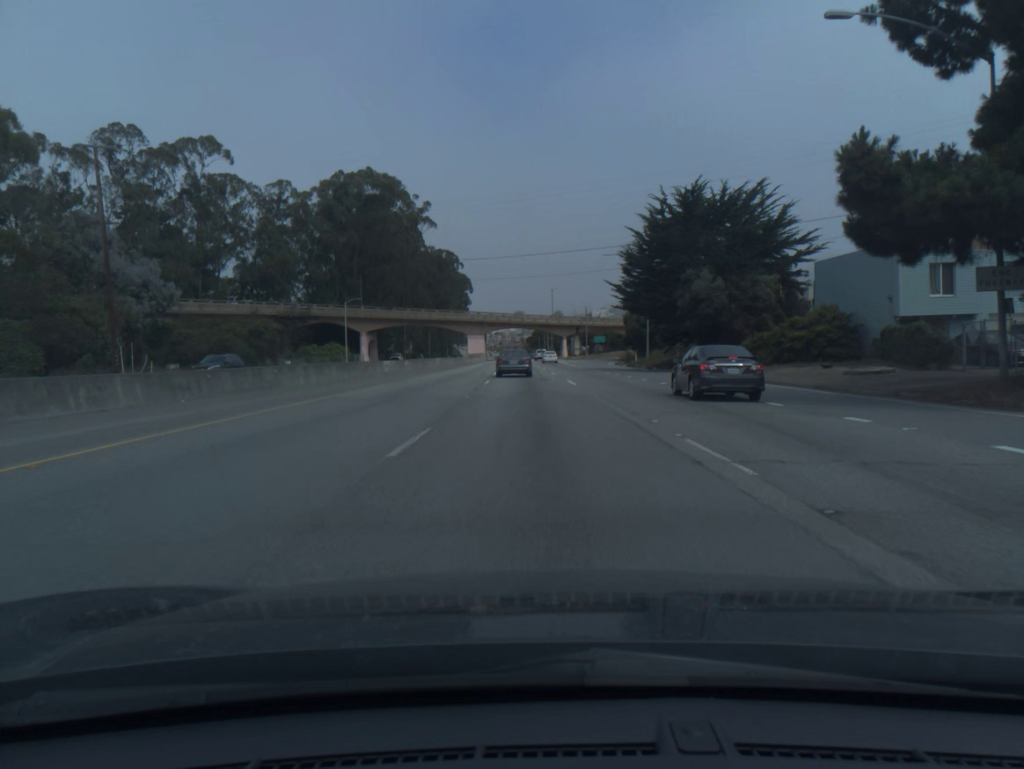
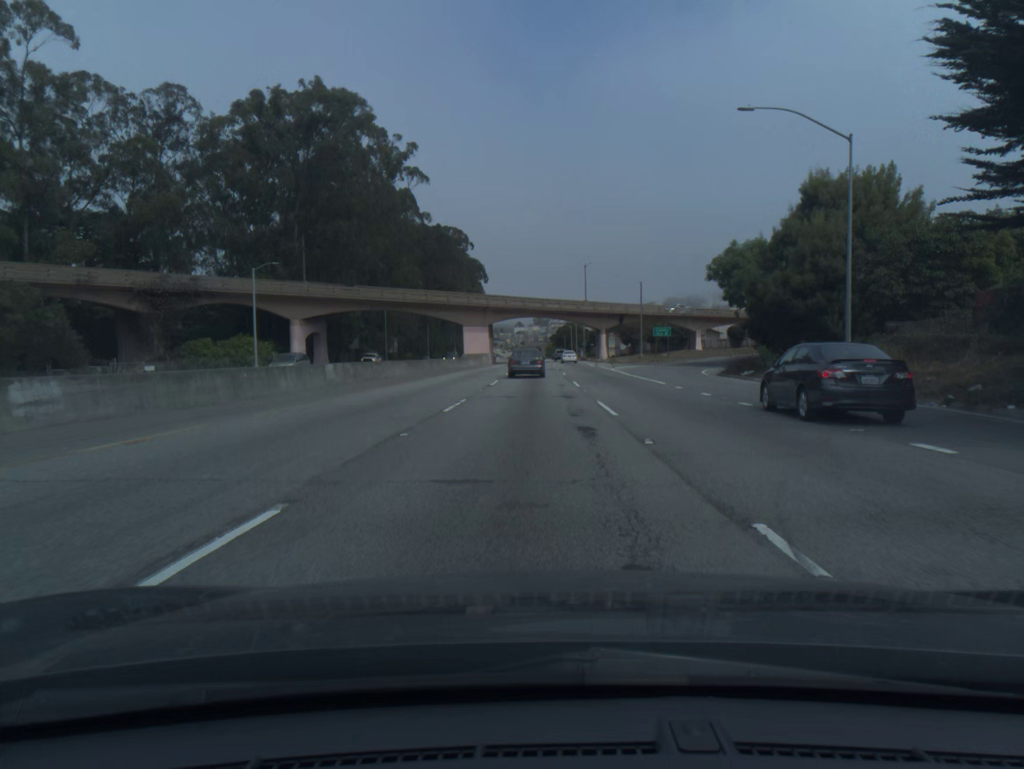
(-0.6, +44.8) m; -2°
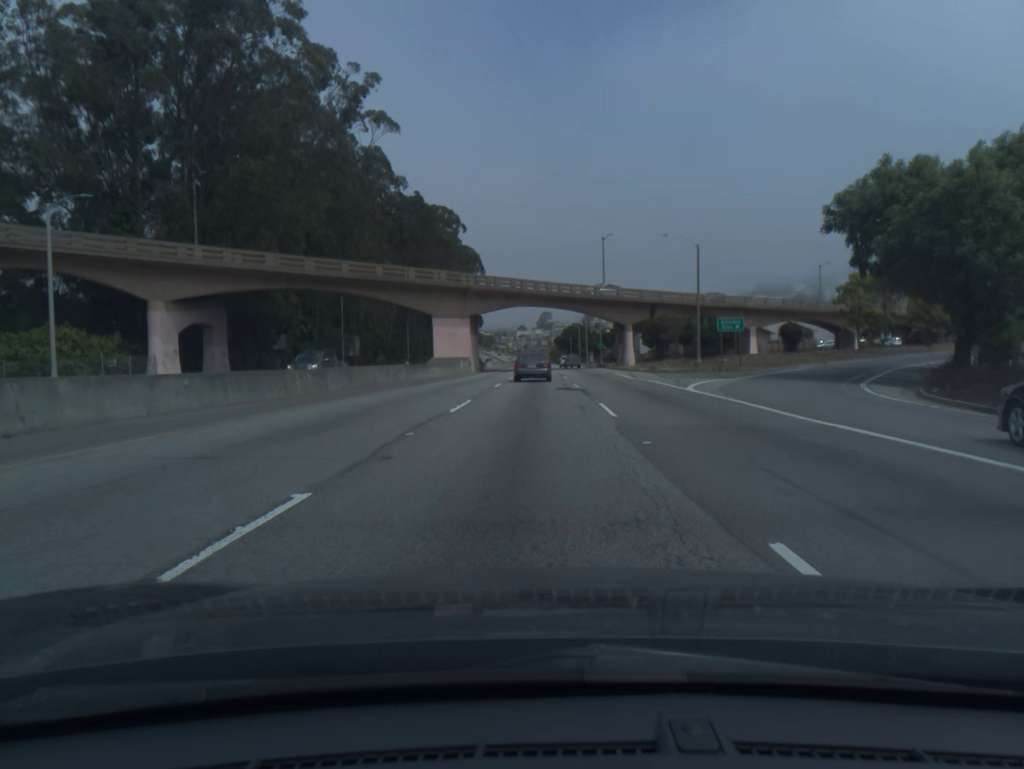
(0.0, +29.2) m; 0°
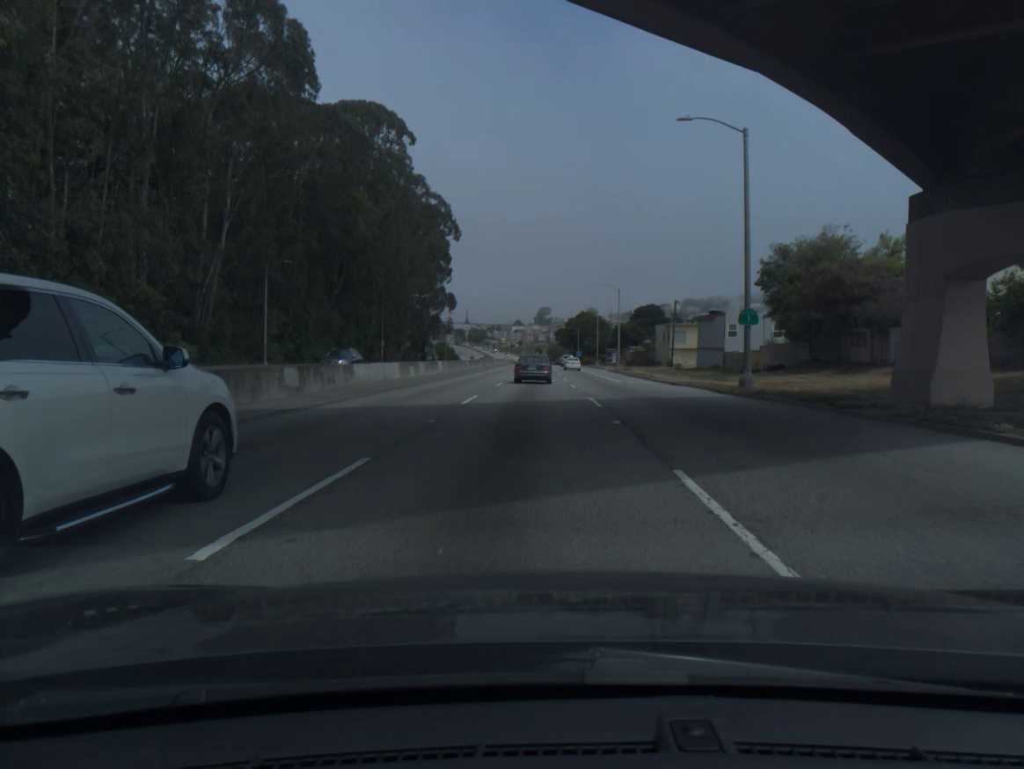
(+0.5, +71.3) m; 0°
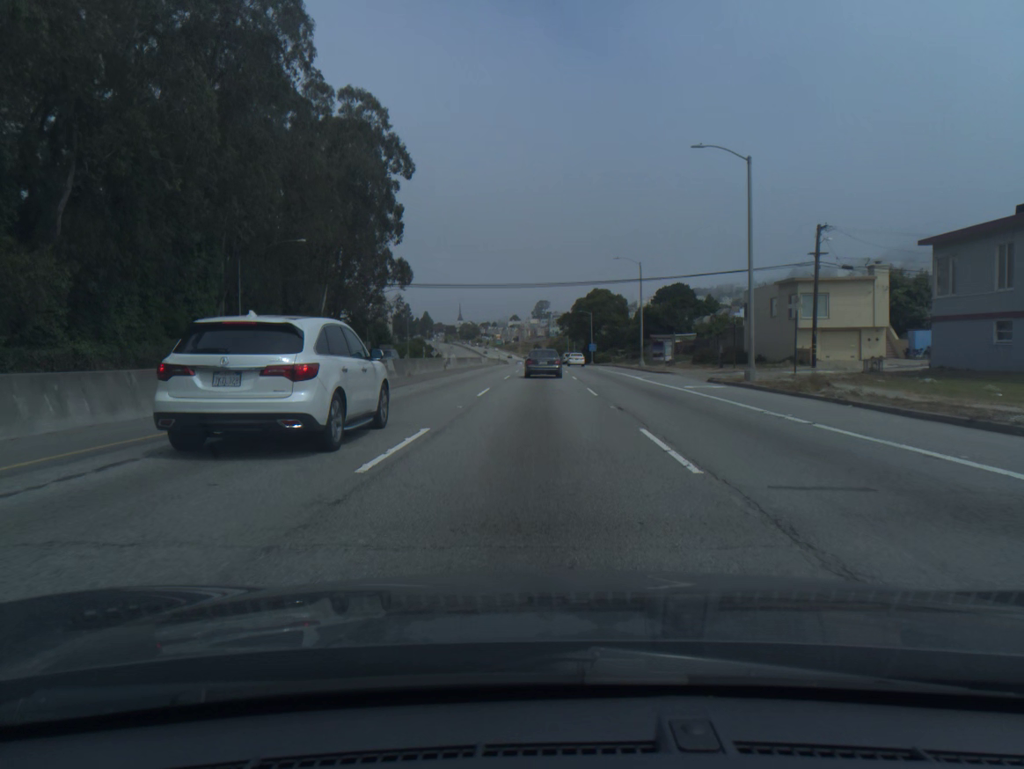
(+0.1, +55.7) m; 0°
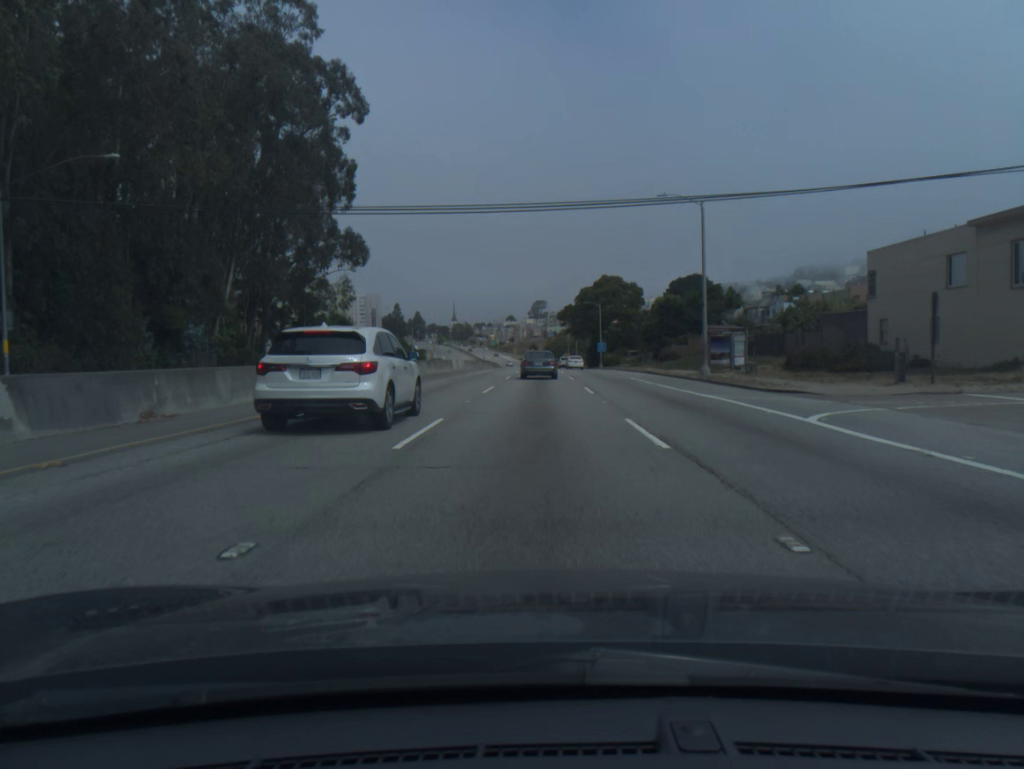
(0.0, +27.5) m; 0°
